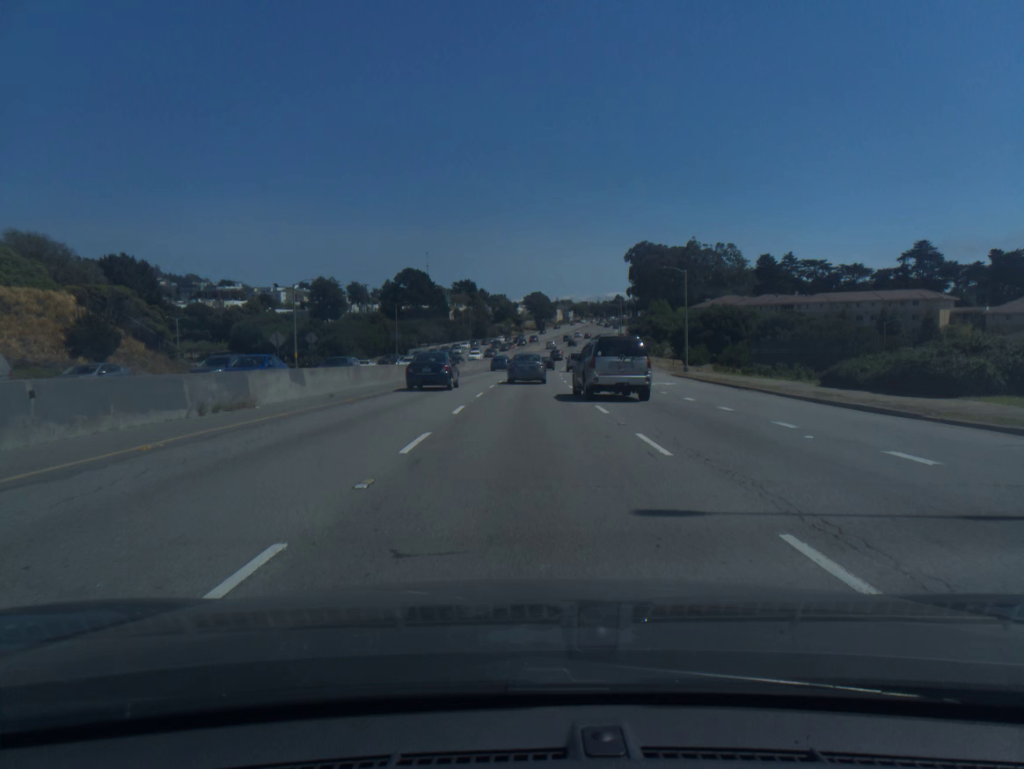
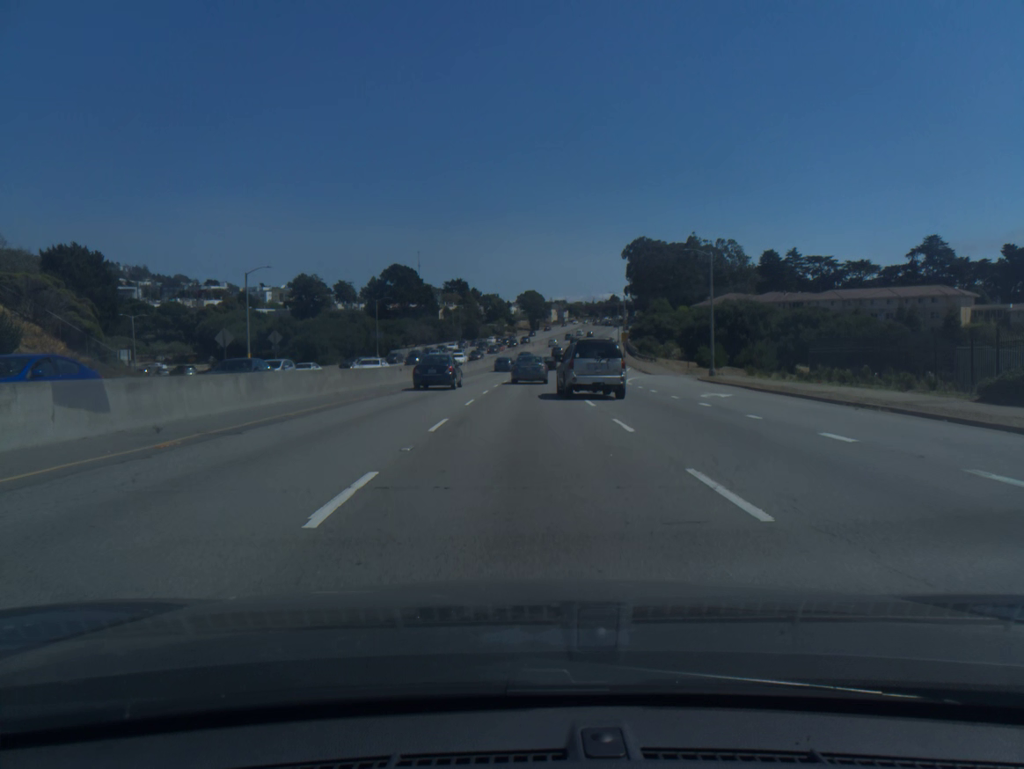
(0.0, +11.5) m; 0°
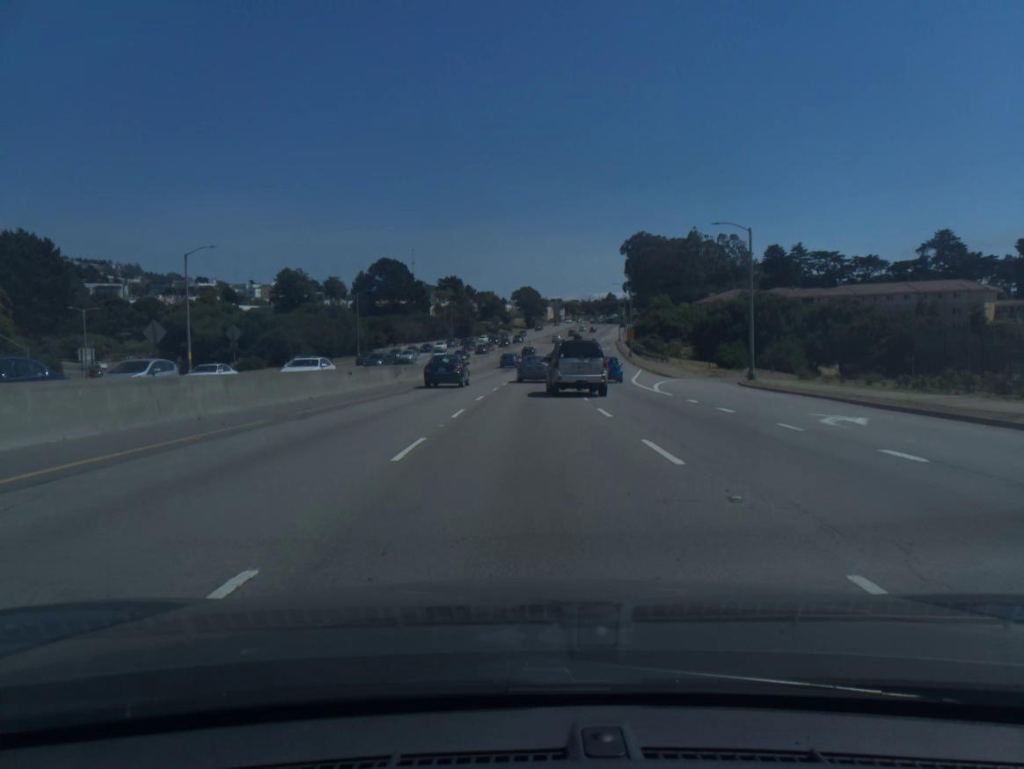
(0.0, +11.5) m; 0°
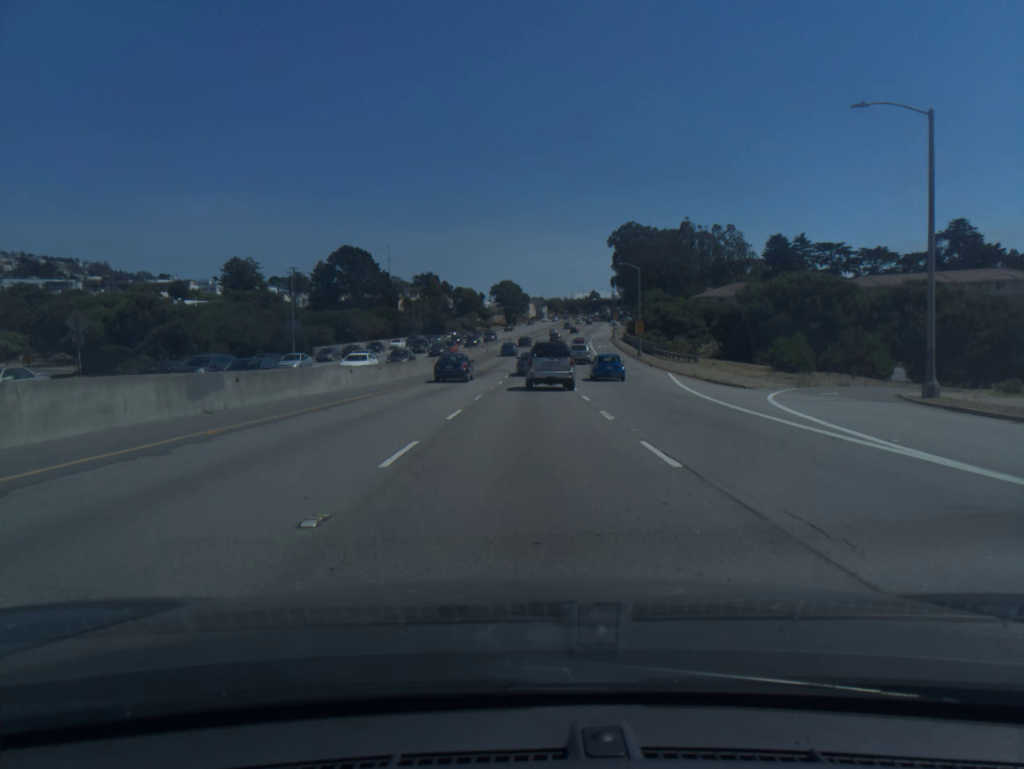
(+0.2, +22.8) m; +1°
